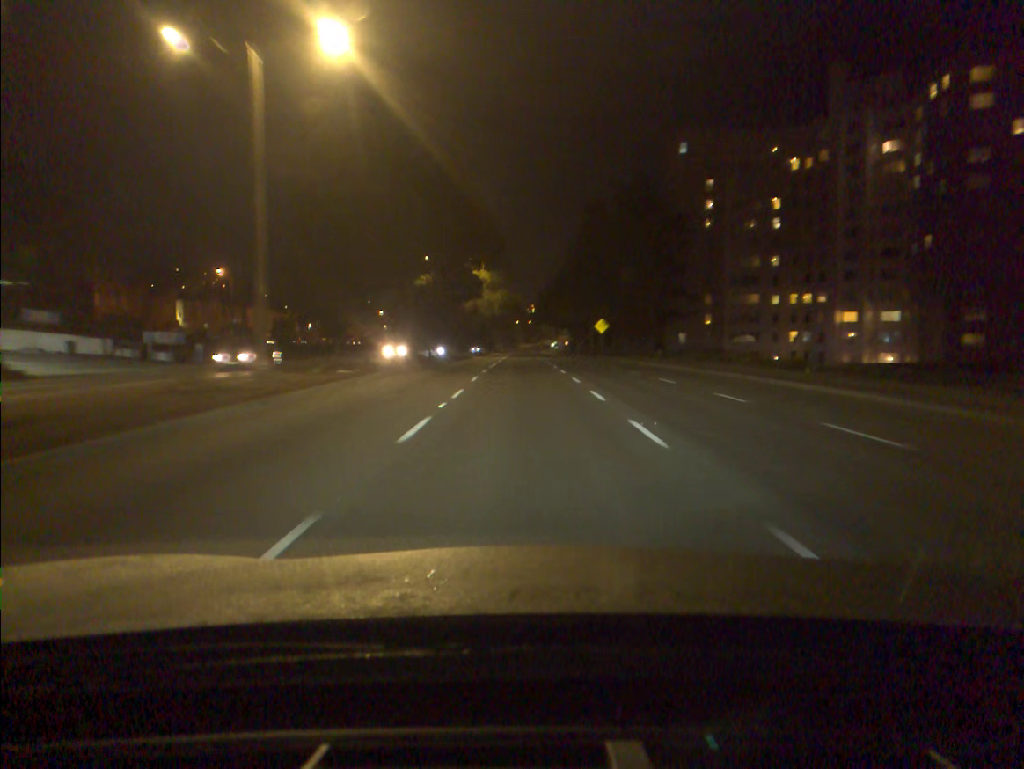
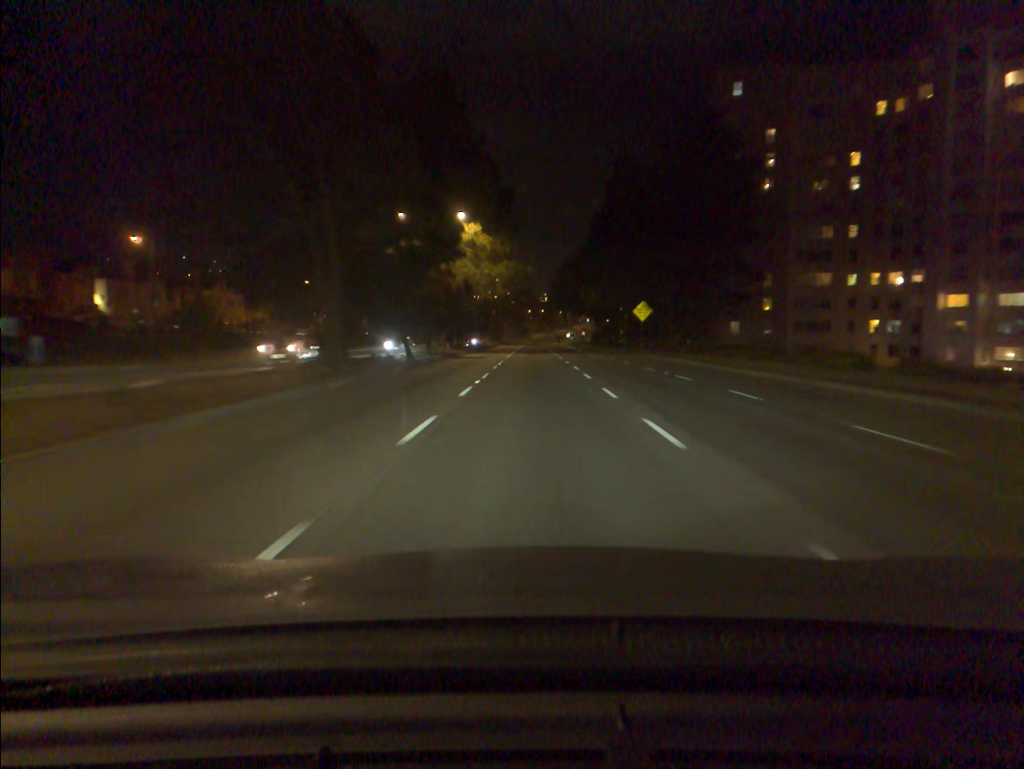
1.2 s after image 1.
(-0.2, +22.8) m; -1°
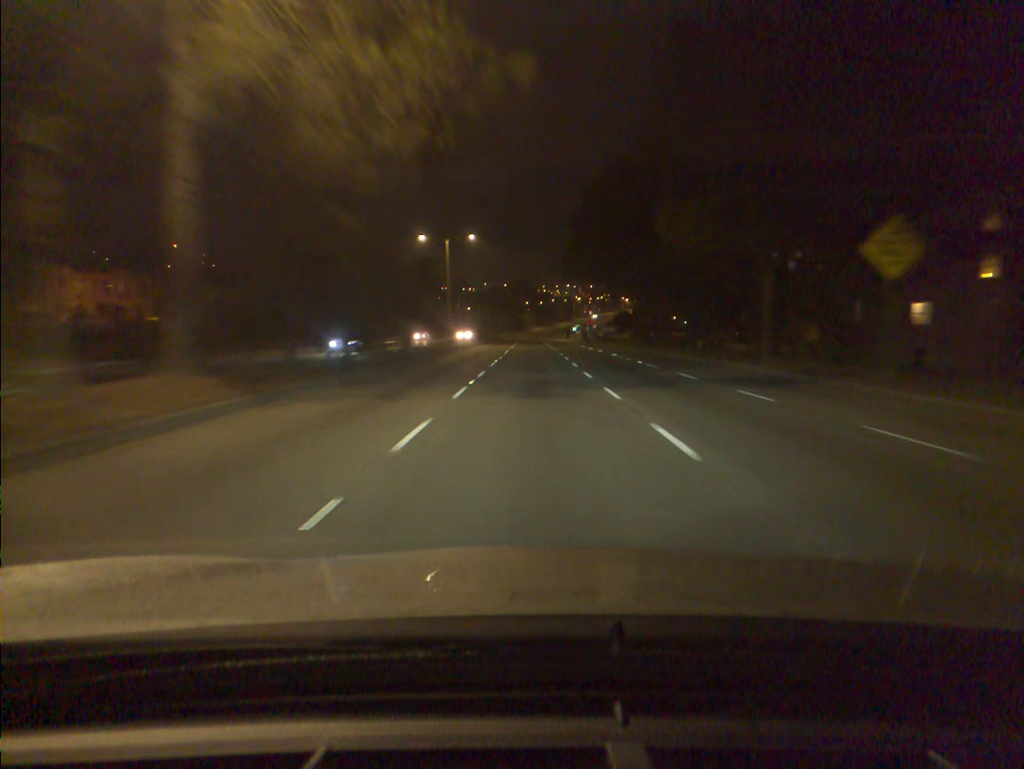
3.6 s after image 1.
(0.0, +45.5) m; 0°
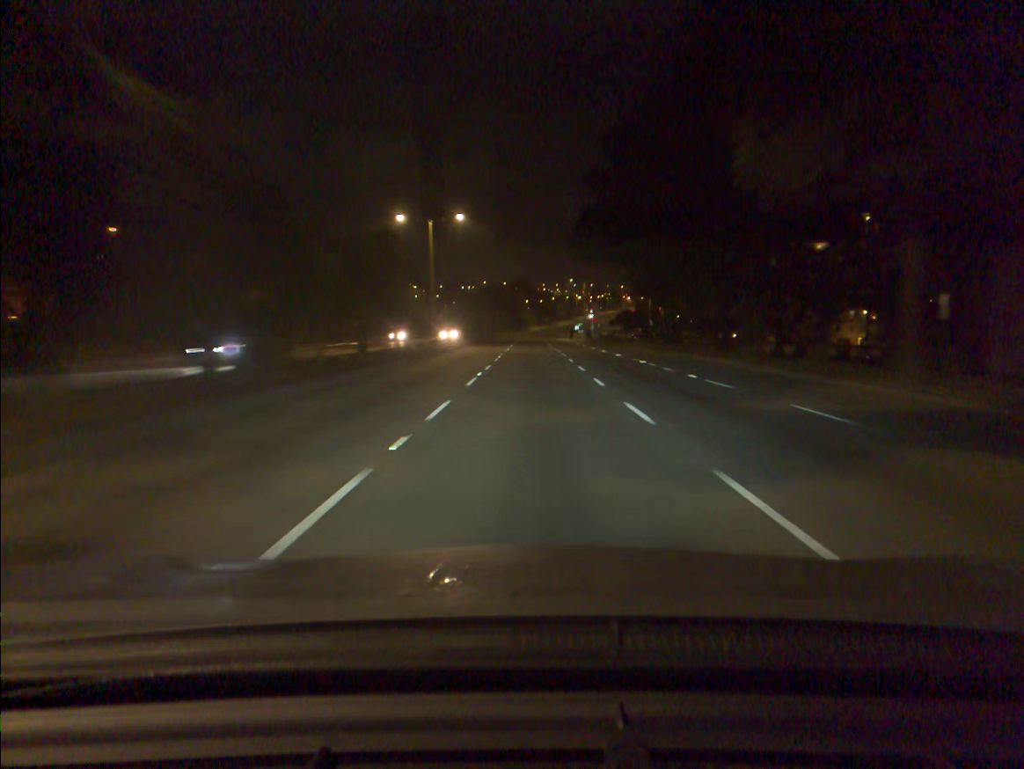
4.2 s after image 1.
(0.0, +11.5) m; 0°
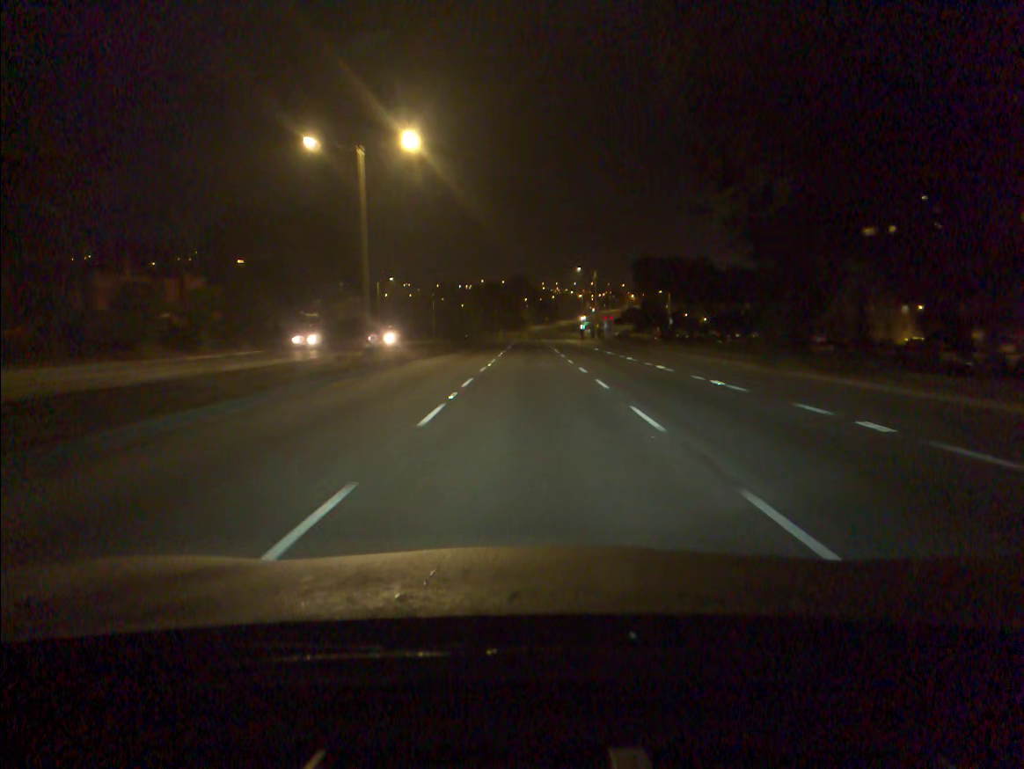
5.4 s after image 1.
(0.0, +23.1) m; 0°
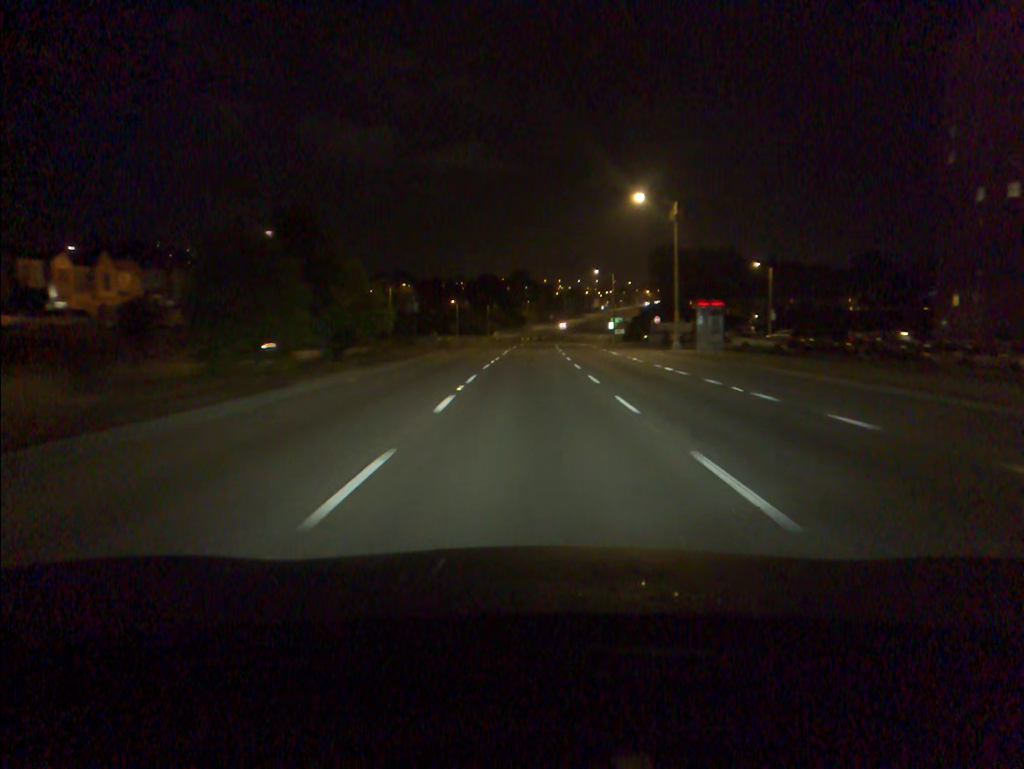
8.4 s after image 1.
(0.0, +57.2) m; 0°
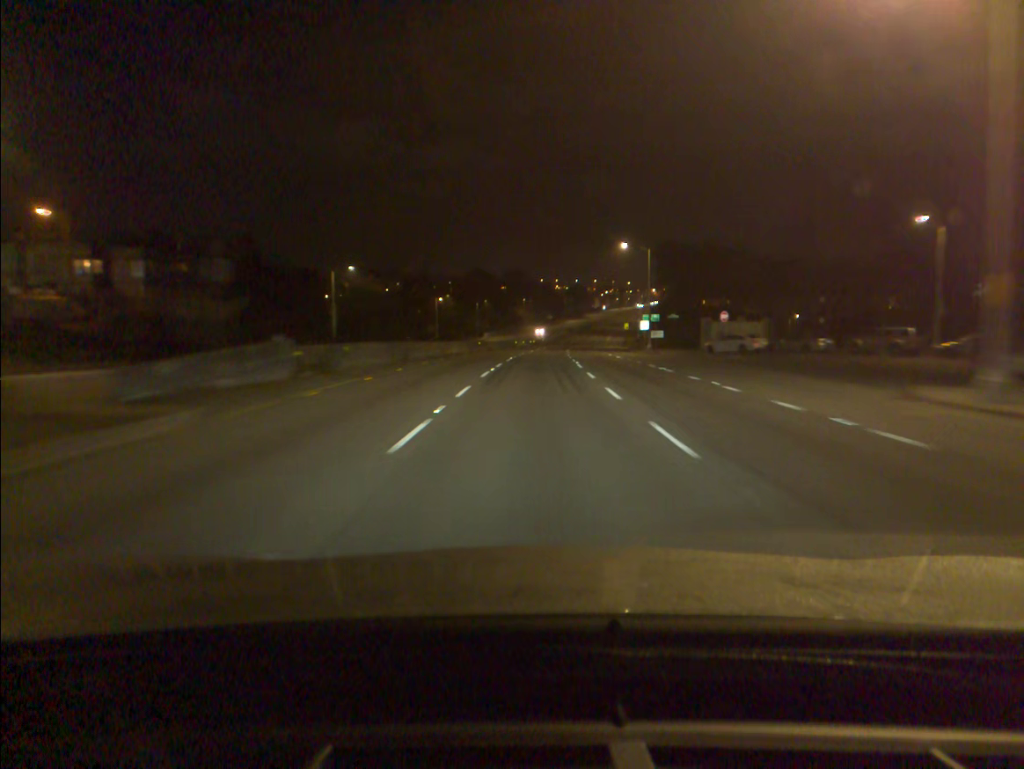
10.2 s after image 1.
(+0.1, +33.9) m; 0°
